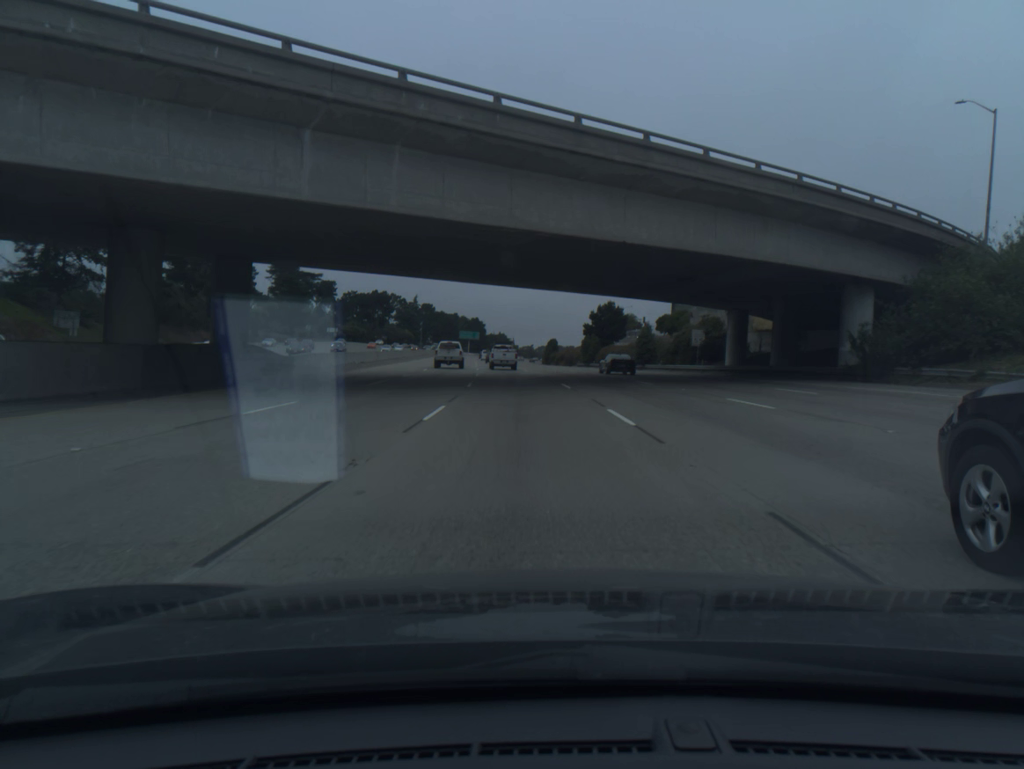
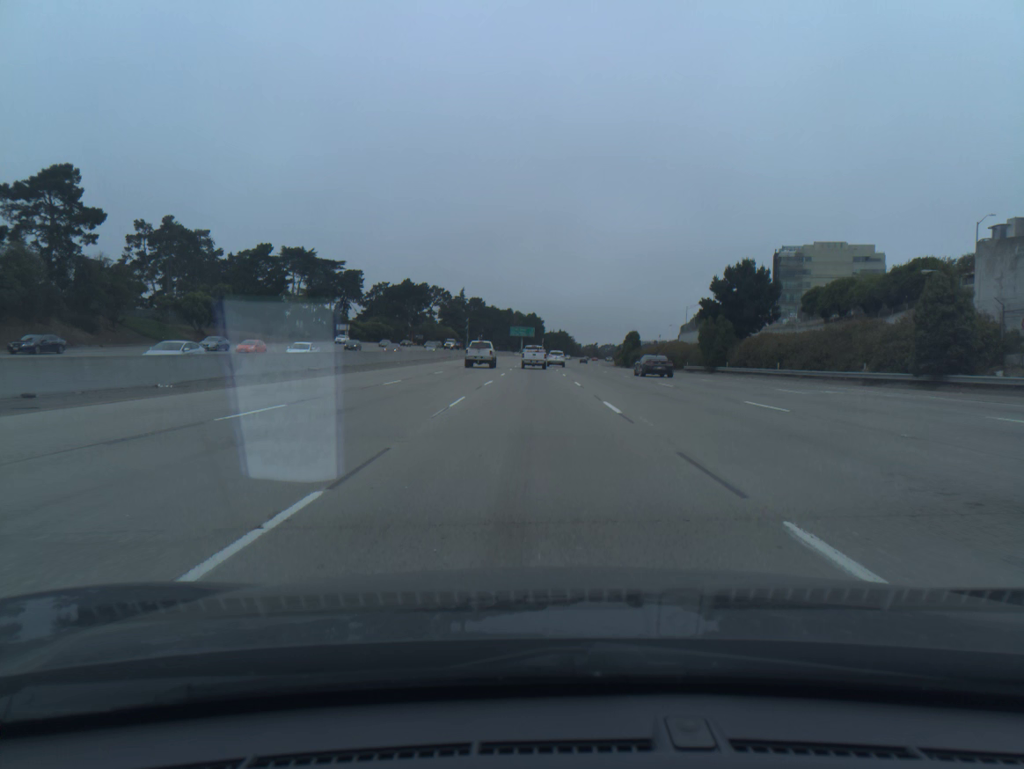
(-2.2, +54.5) m; -4°
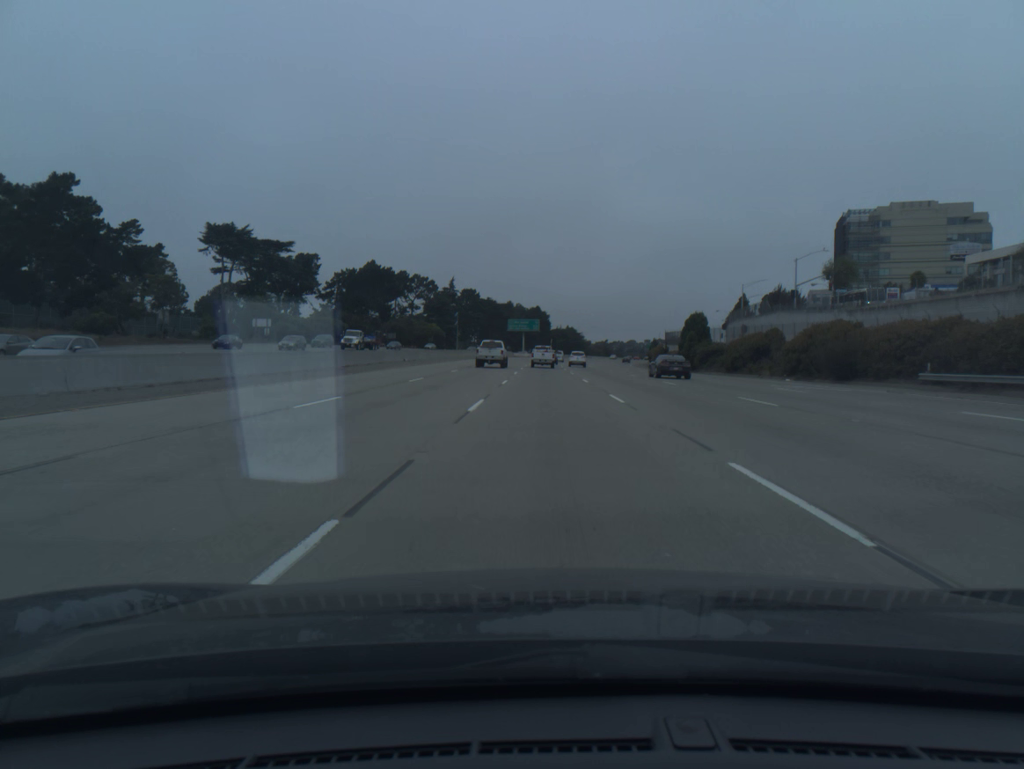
(-0.5, +54.8) m; 0°
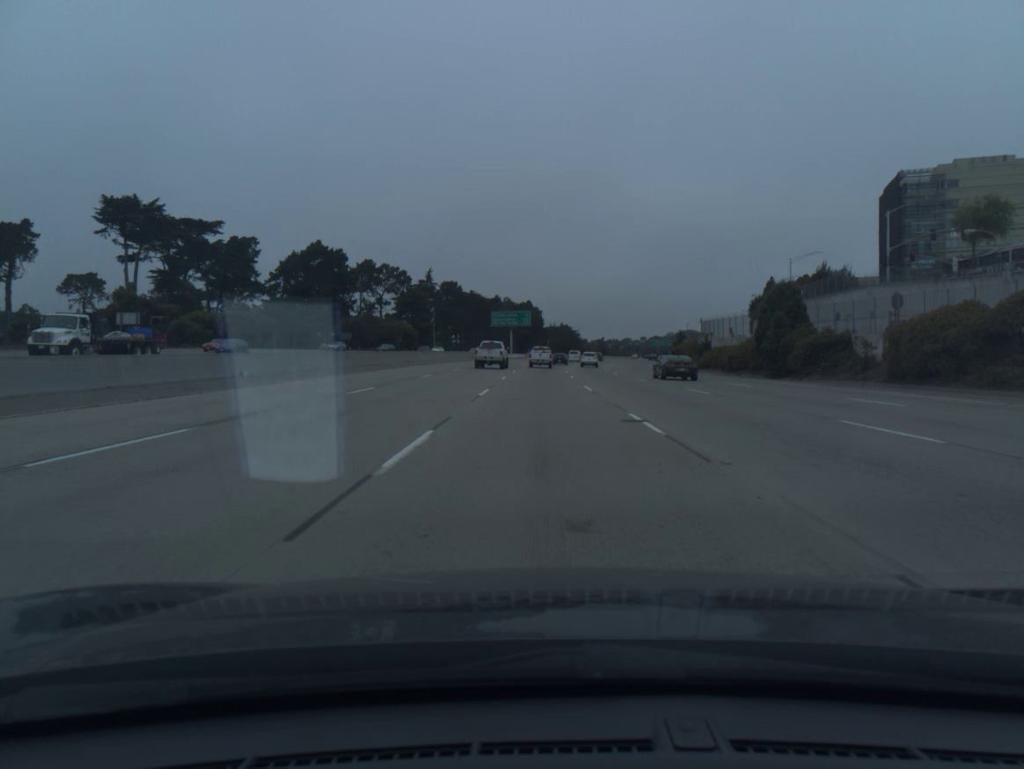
(+0.2, +36.7) m; +1°
